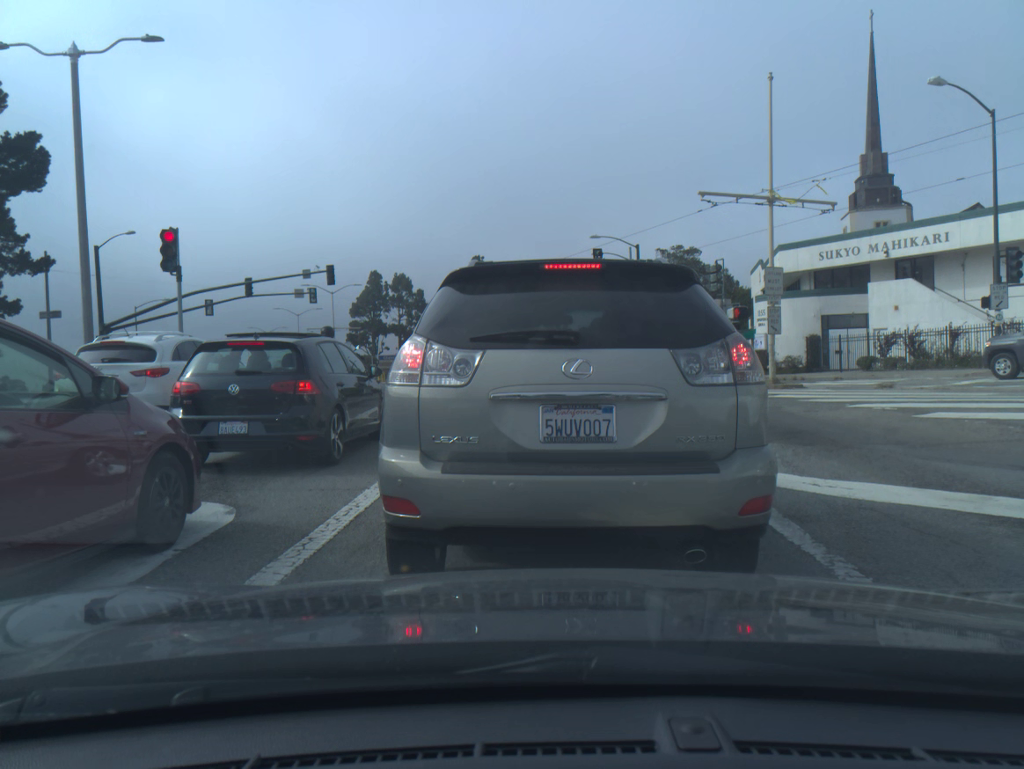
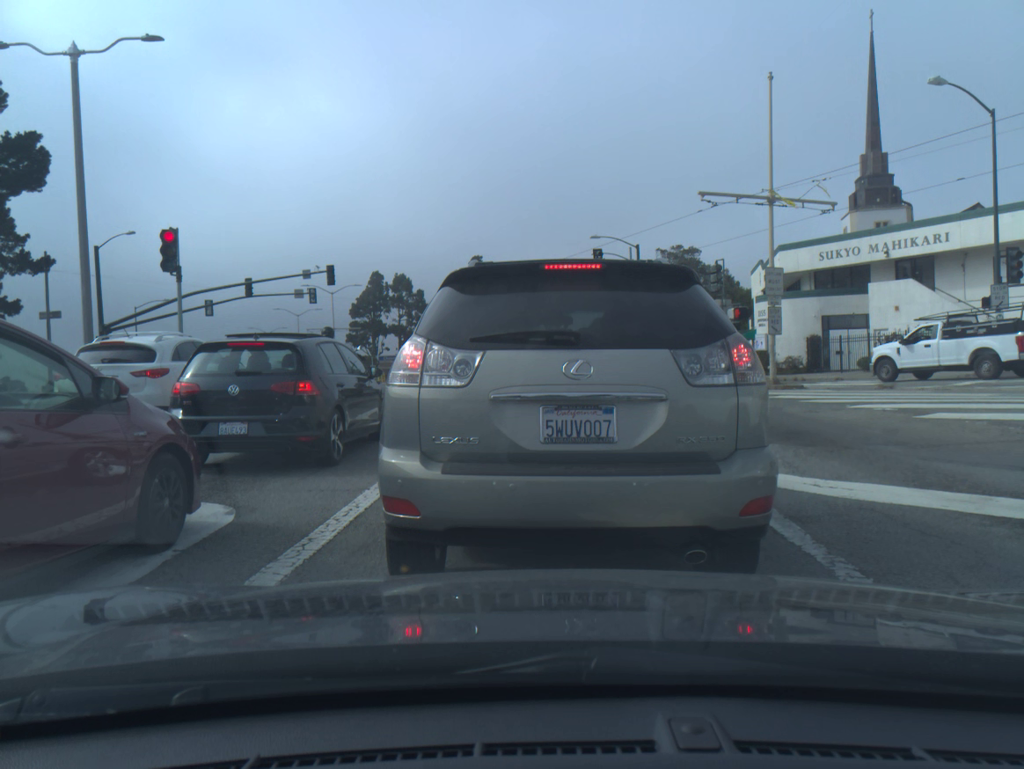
(0.0, 0.0) m; 0°
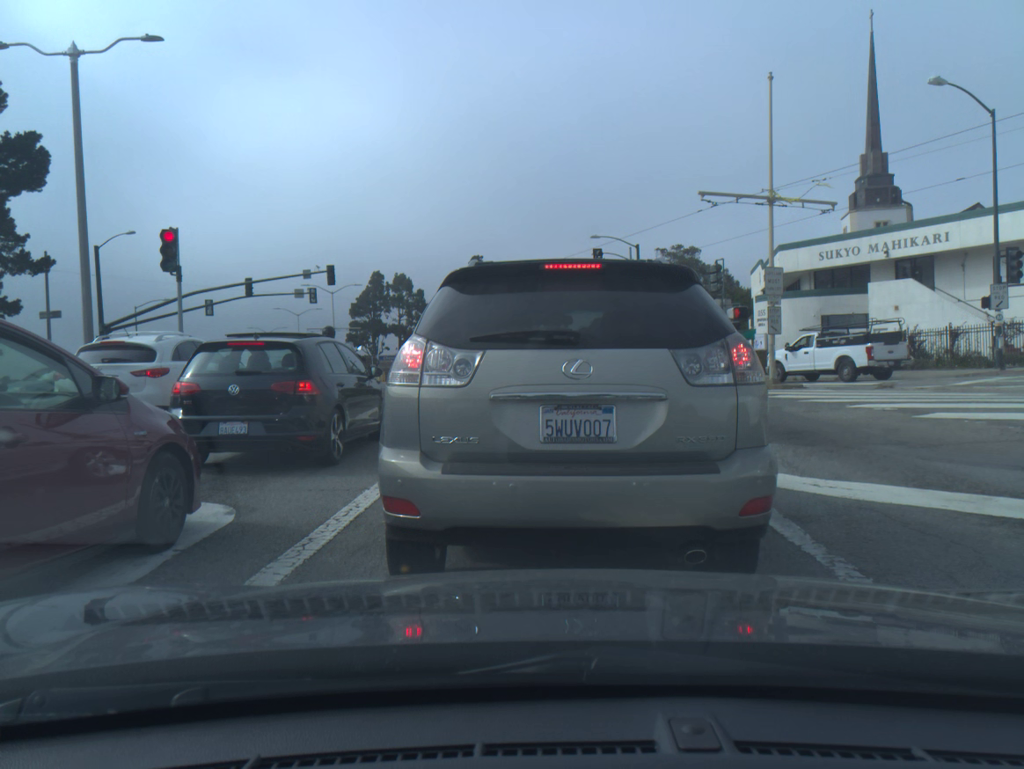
(0.0, 0.0) m; 0°
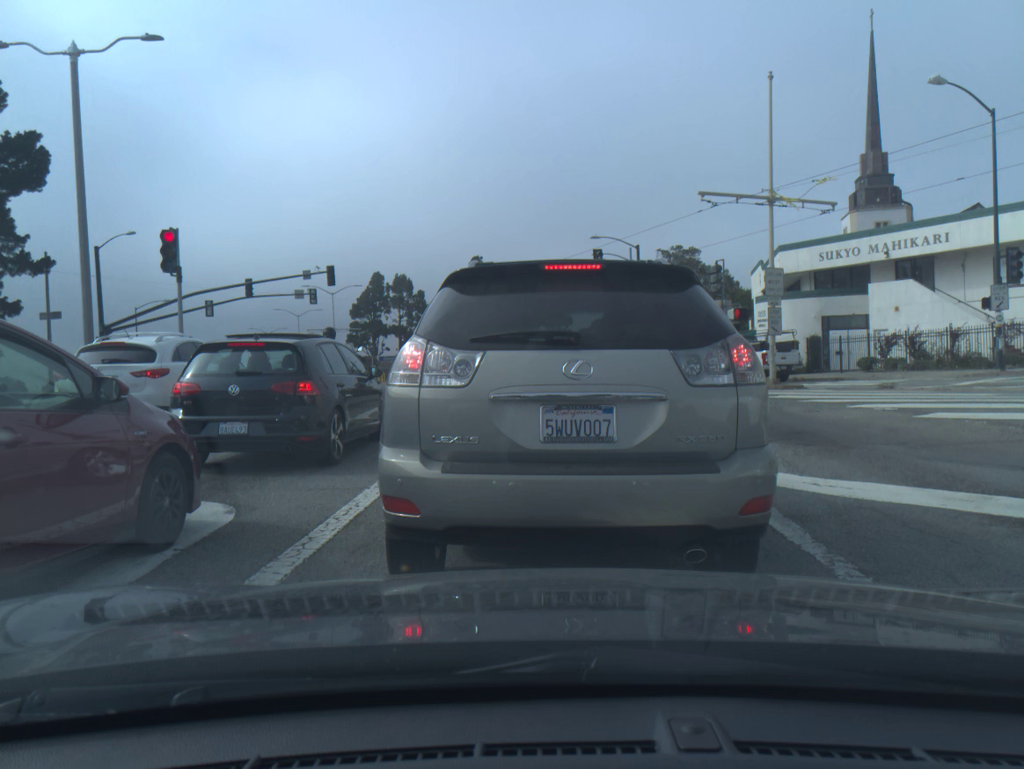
(0.0, 0.0) m; 0°
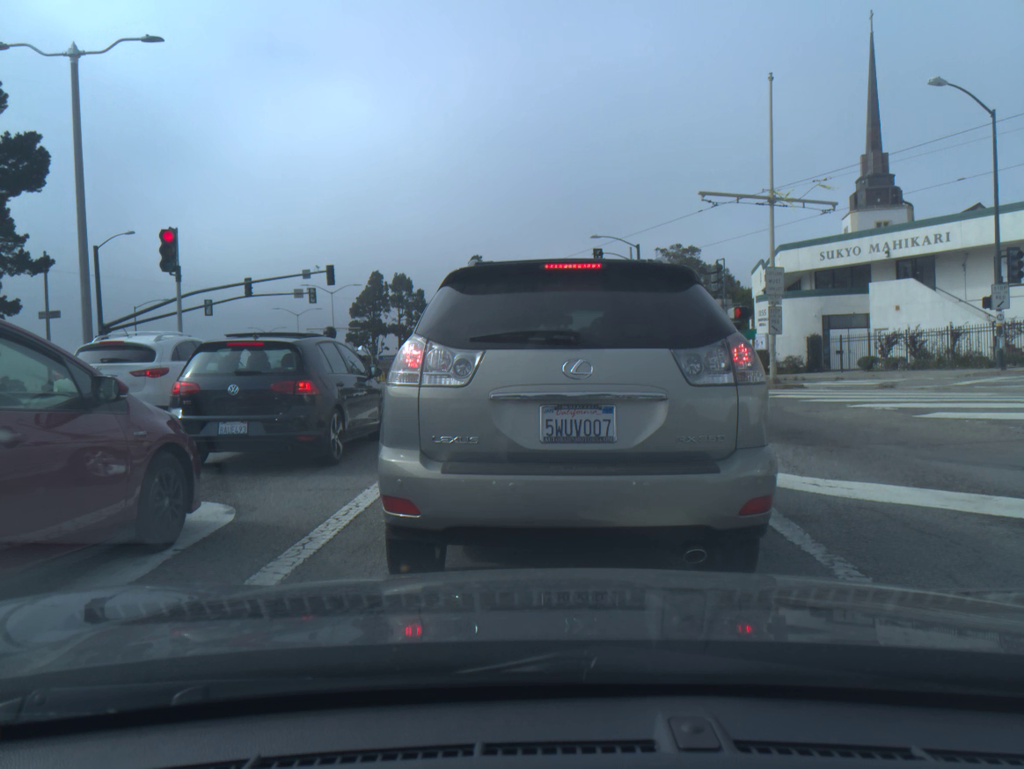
(0.0, 0.0) m; 0°
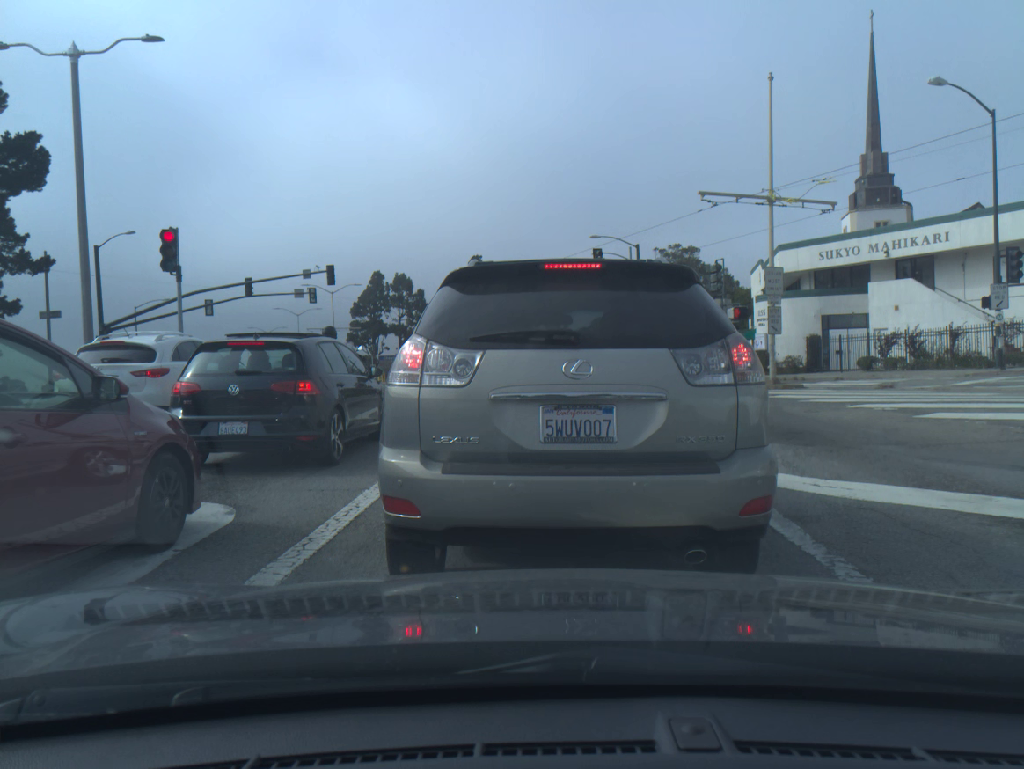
(0.0, 0.0) m; 0°
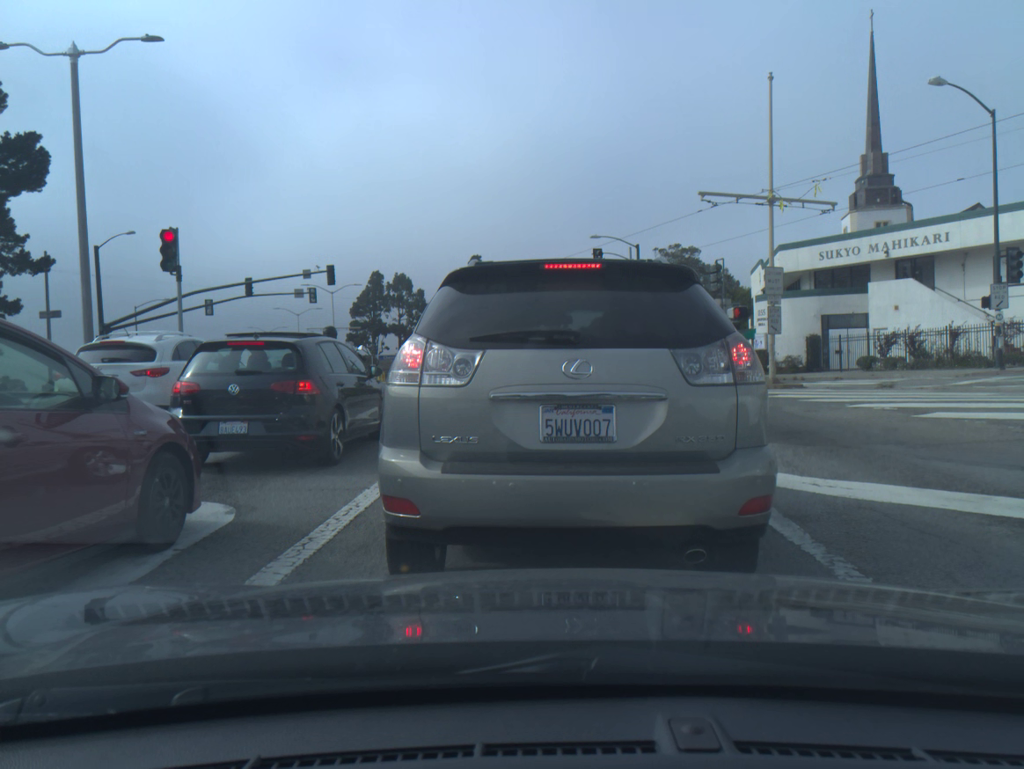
(0.0, 0.0) m; 0°
